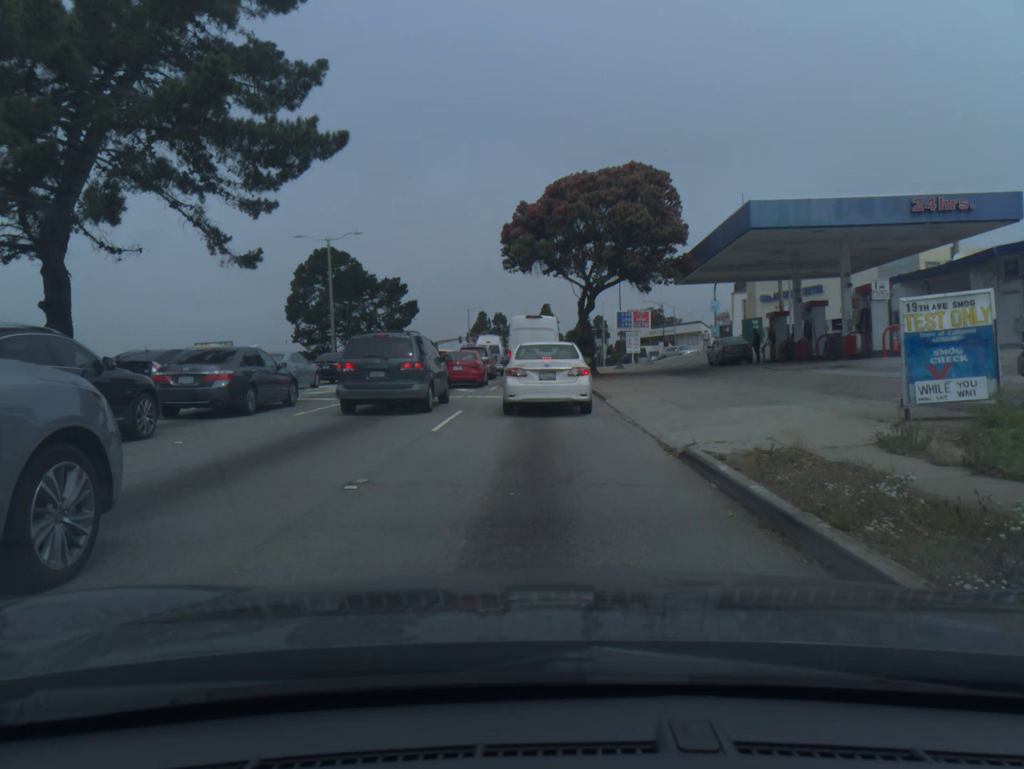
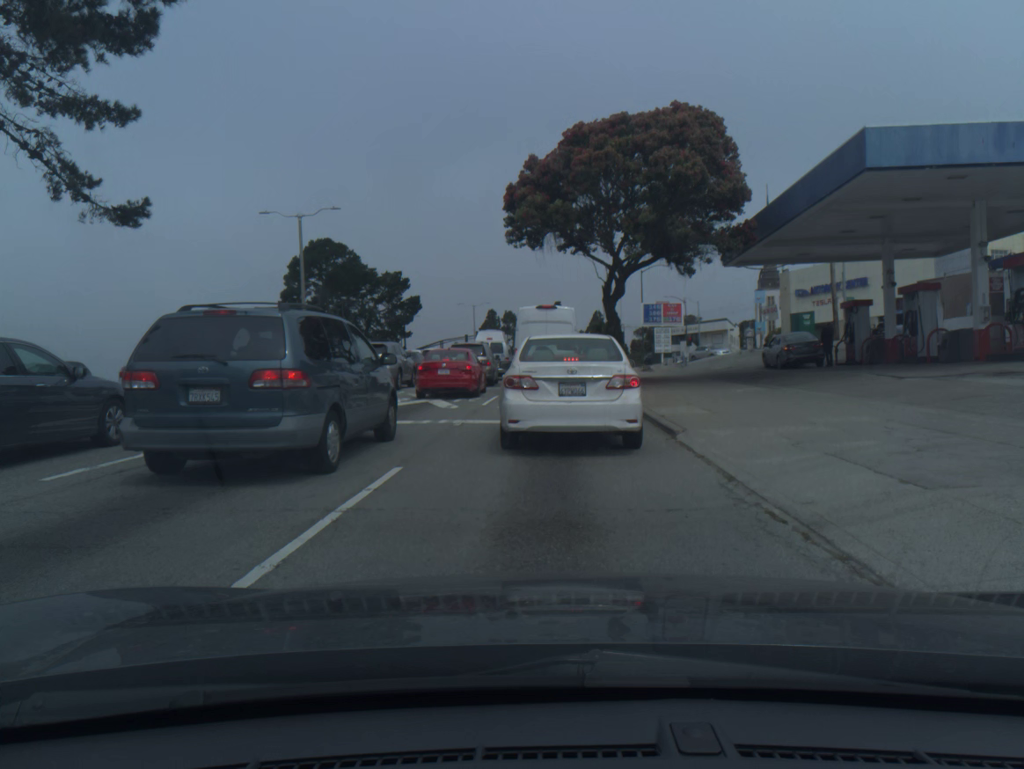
(-0.1, +8.5) m; 0°
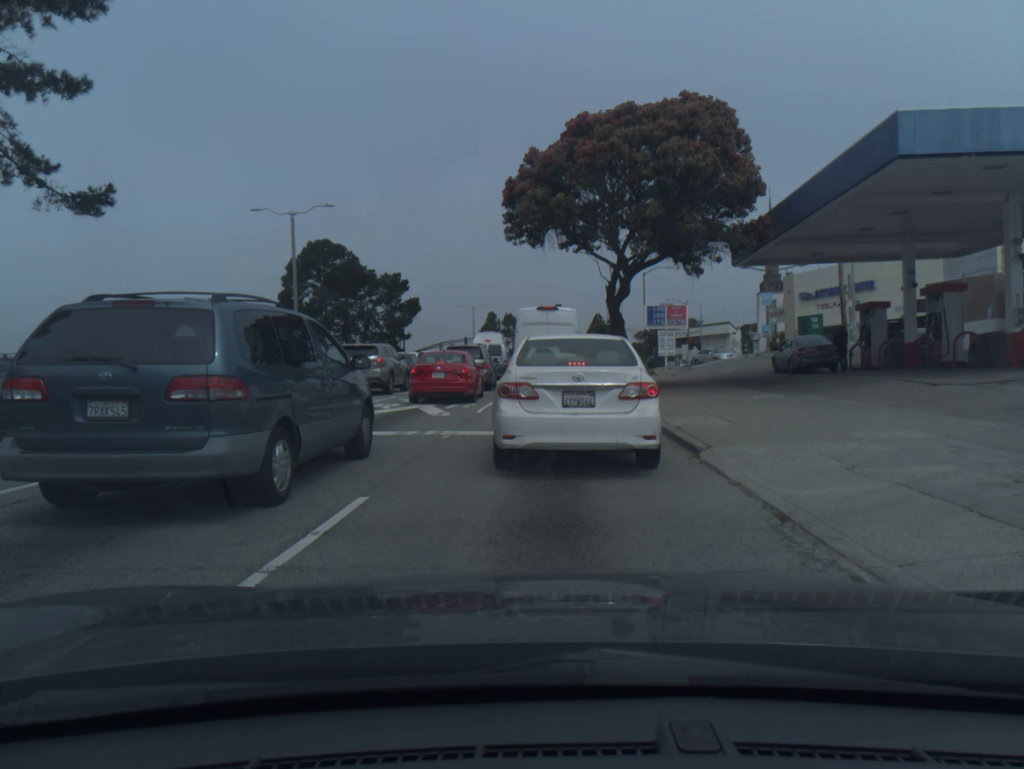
(0.0, +1.6) m; +1°
